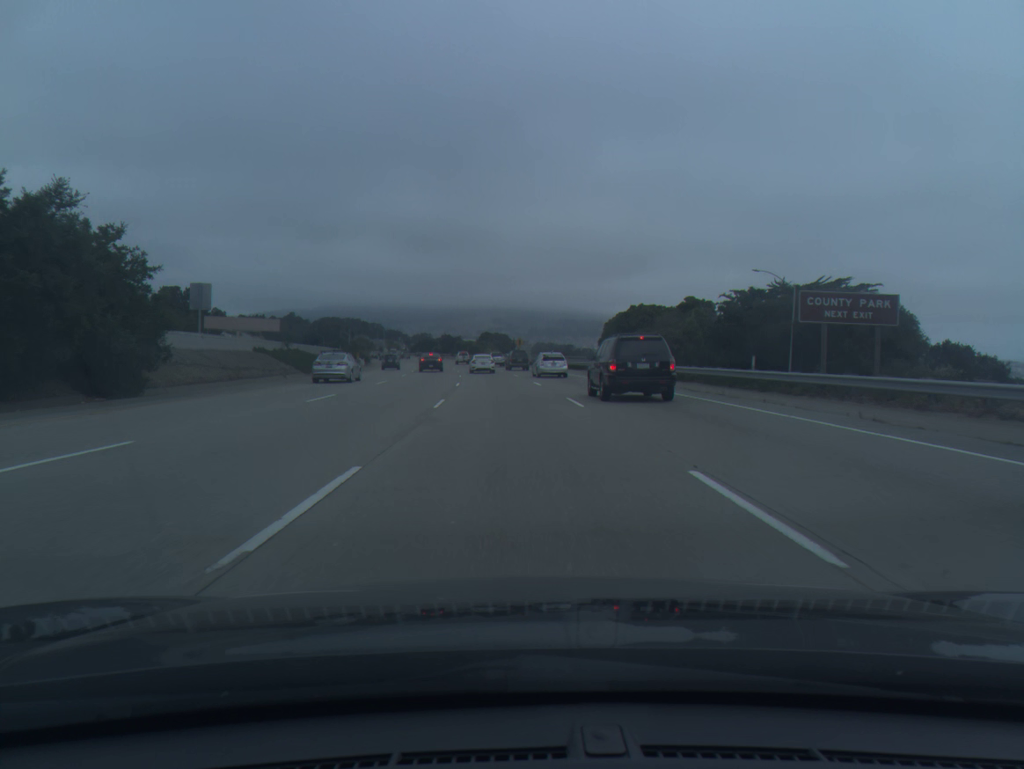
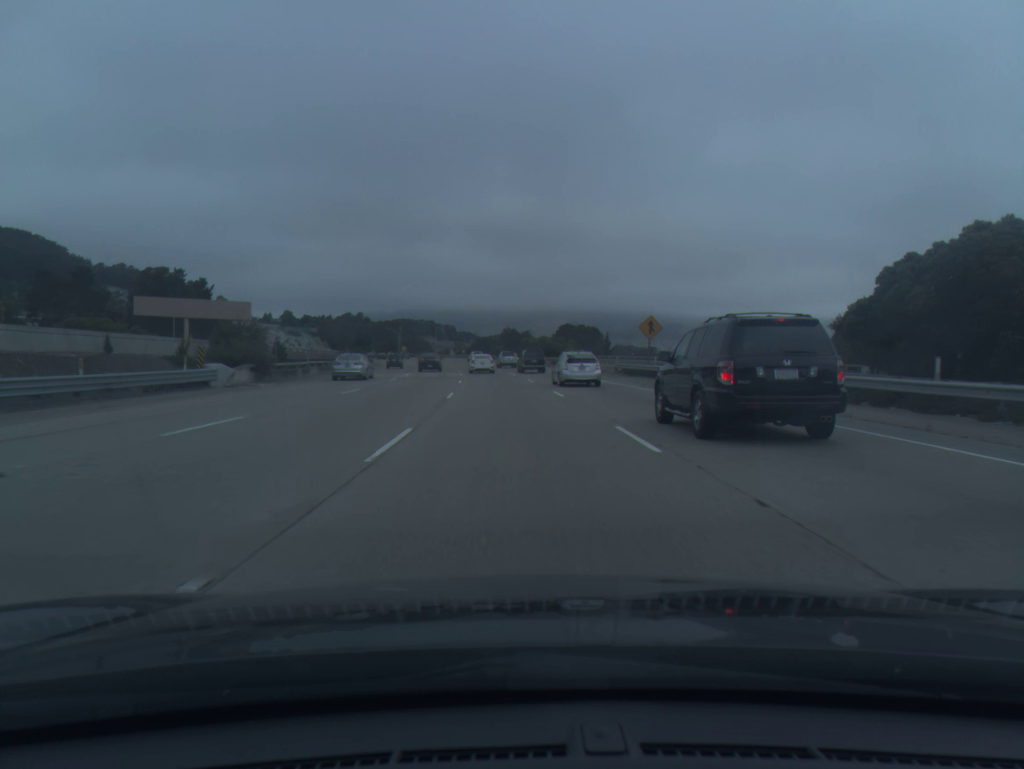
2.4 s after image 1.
(-3.6, +68.0) m; -5°
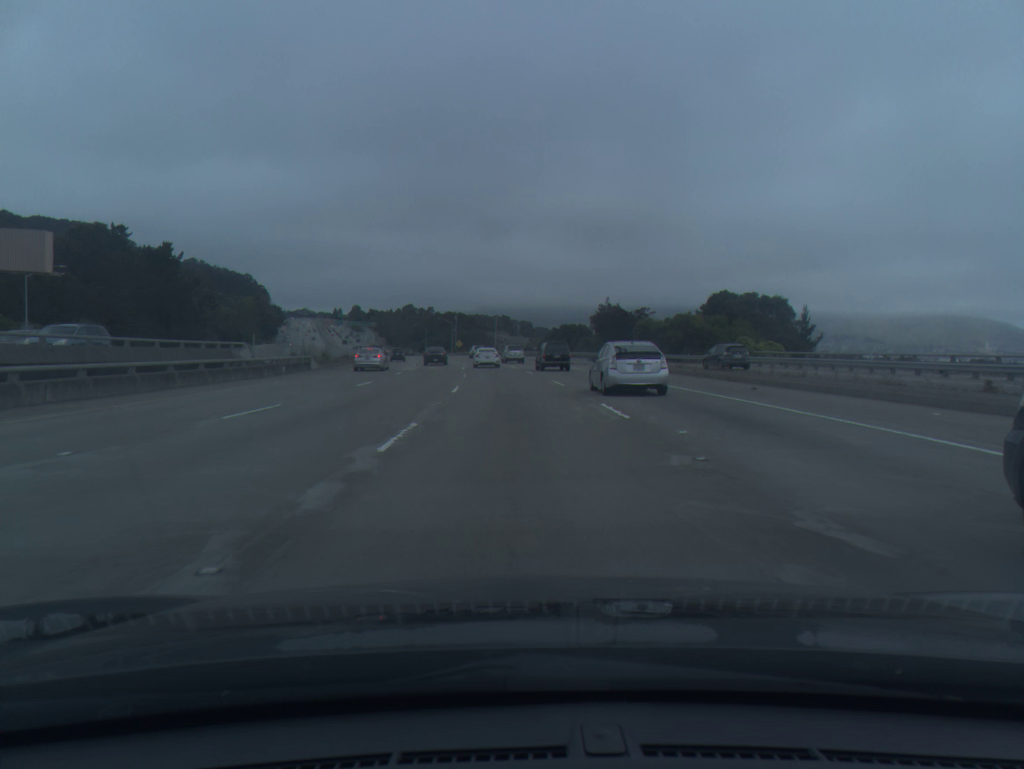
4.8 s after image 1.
(-3.4, +67.3) m; -6°
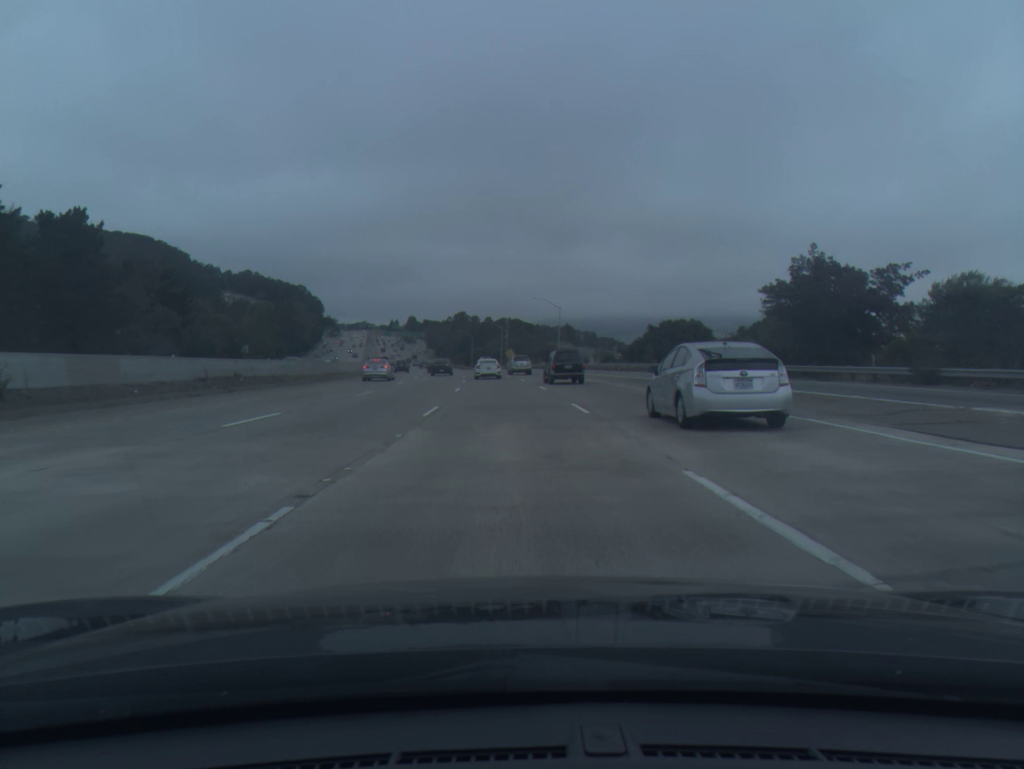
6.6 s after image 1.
(-1.7, +50.2) m; -4°
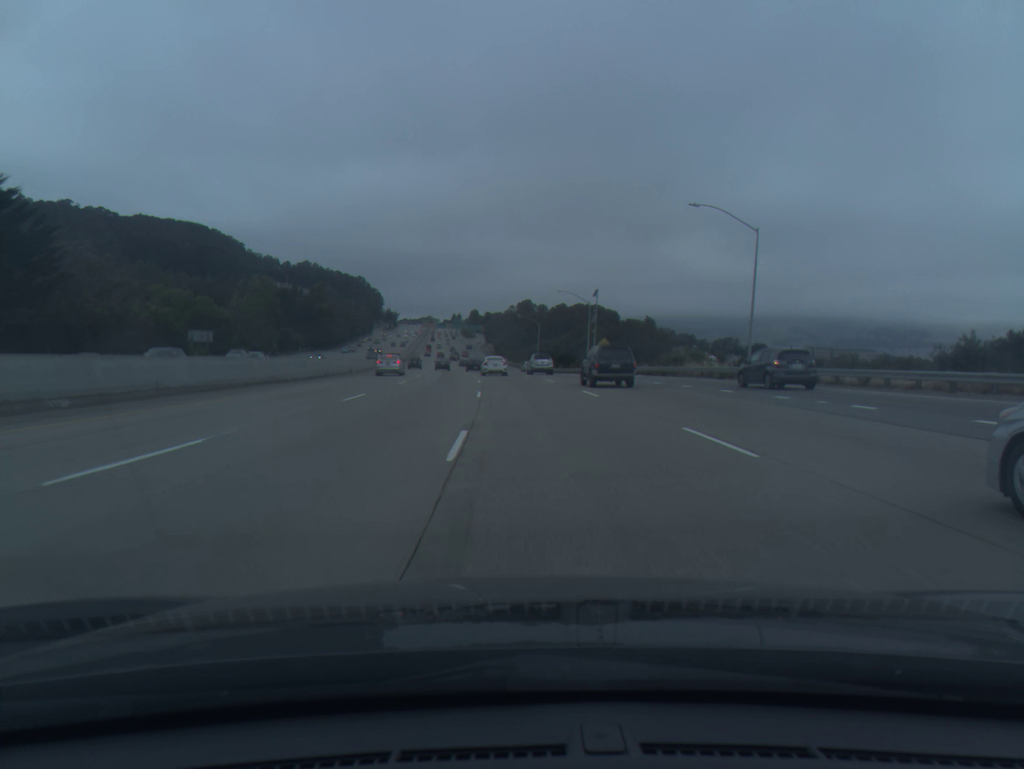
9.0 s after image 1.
(-4.1, +66.6) m; -5°
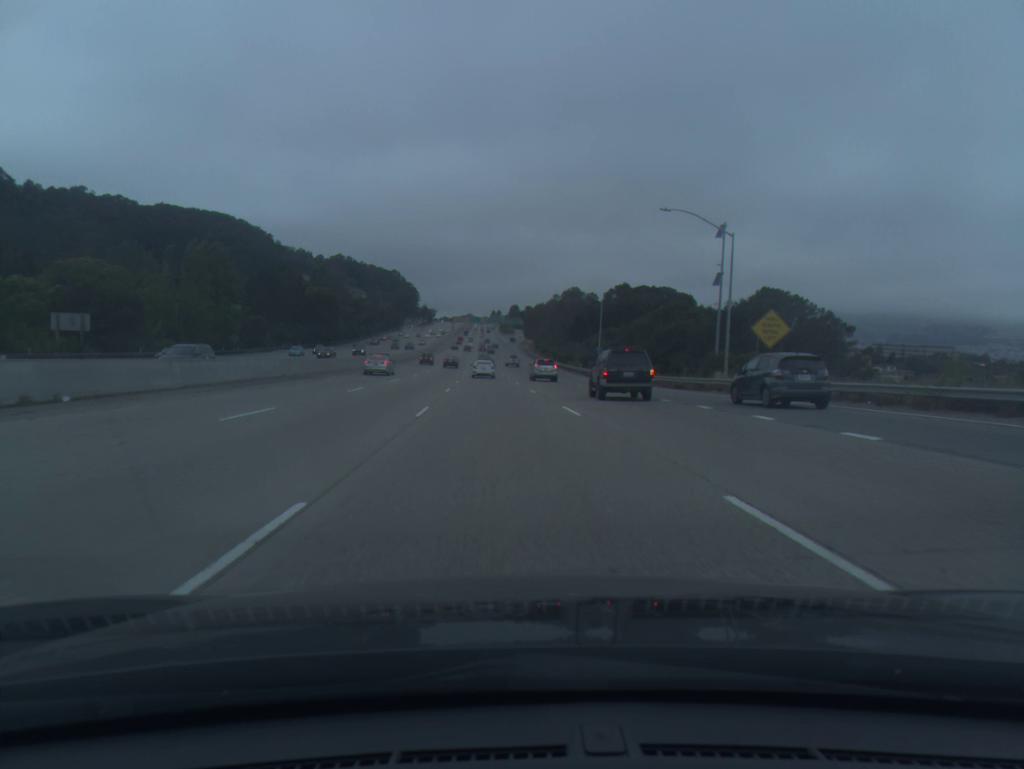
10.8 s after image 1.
(-1.0, +50.3) m; -3°
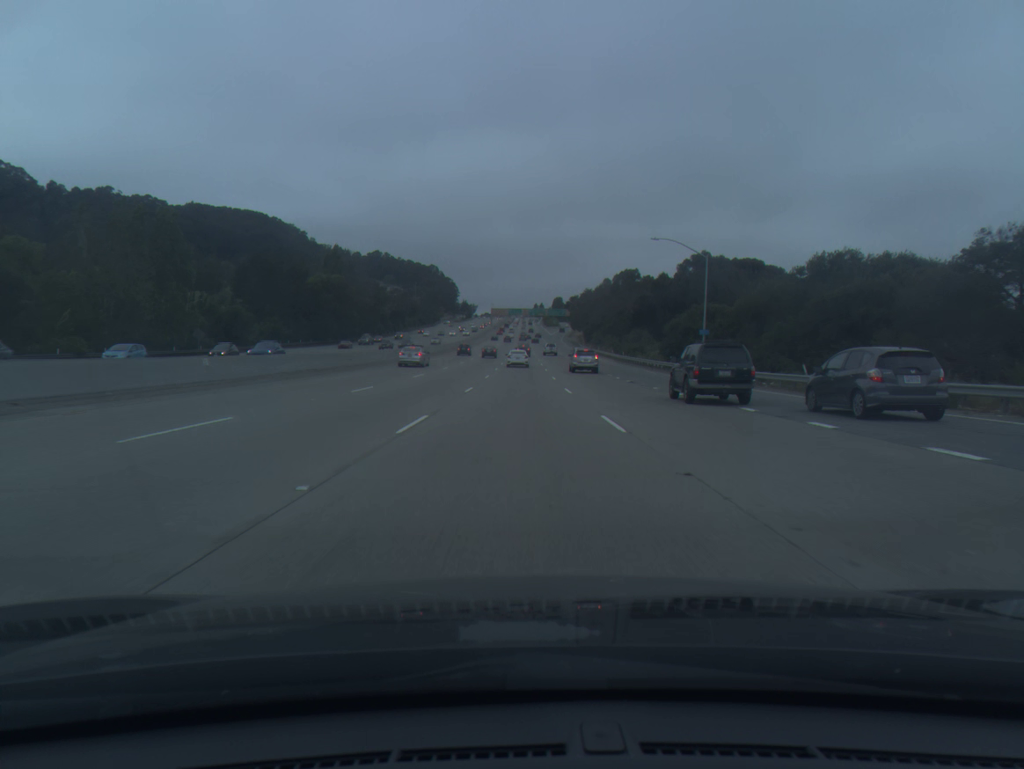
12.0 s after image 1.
(-1.0, +33.9) m; -3°
